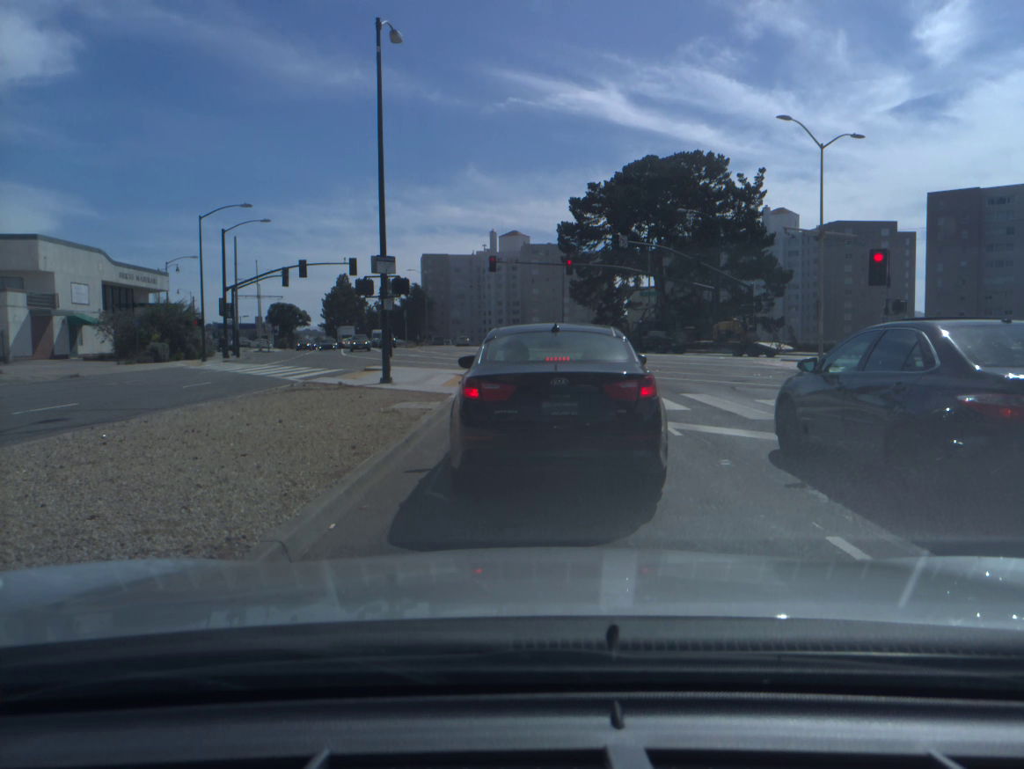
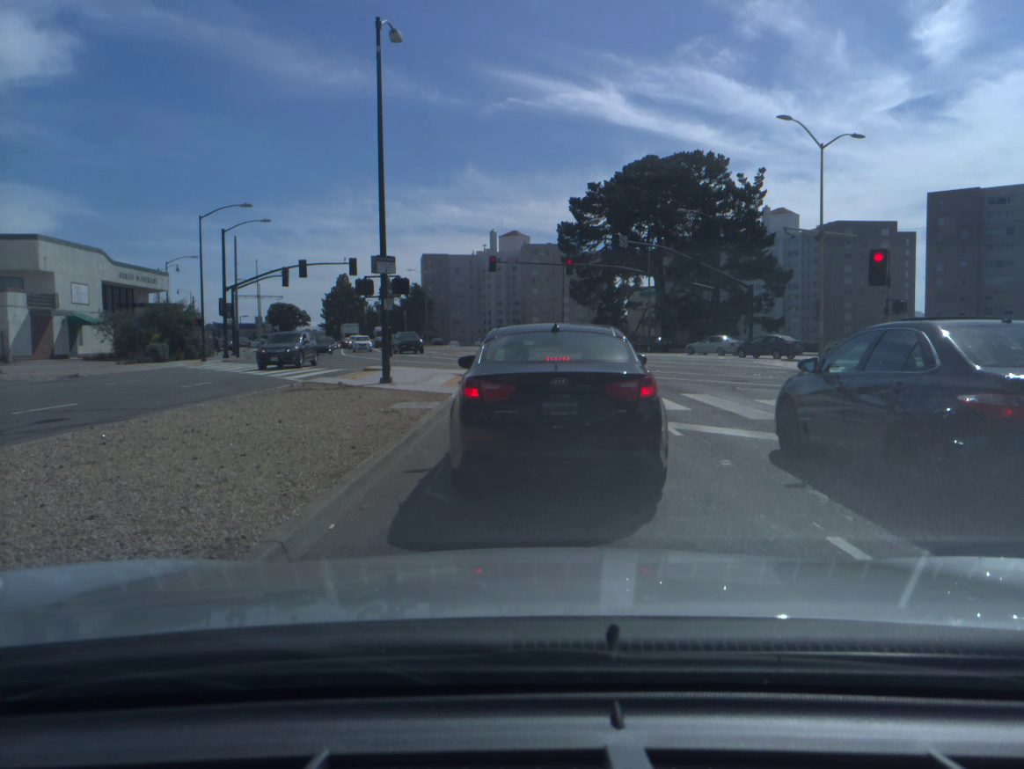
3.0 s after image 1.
(0.0, 0.0) m; 0°
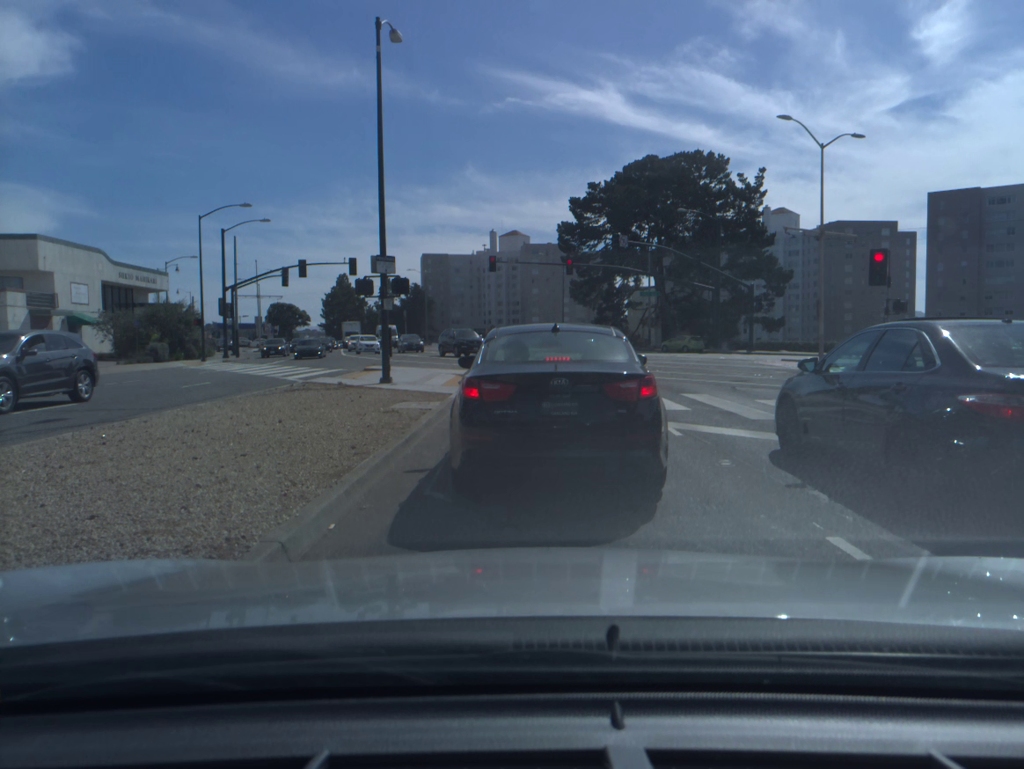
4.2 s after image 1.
(0.0, 0.0) m; 0°
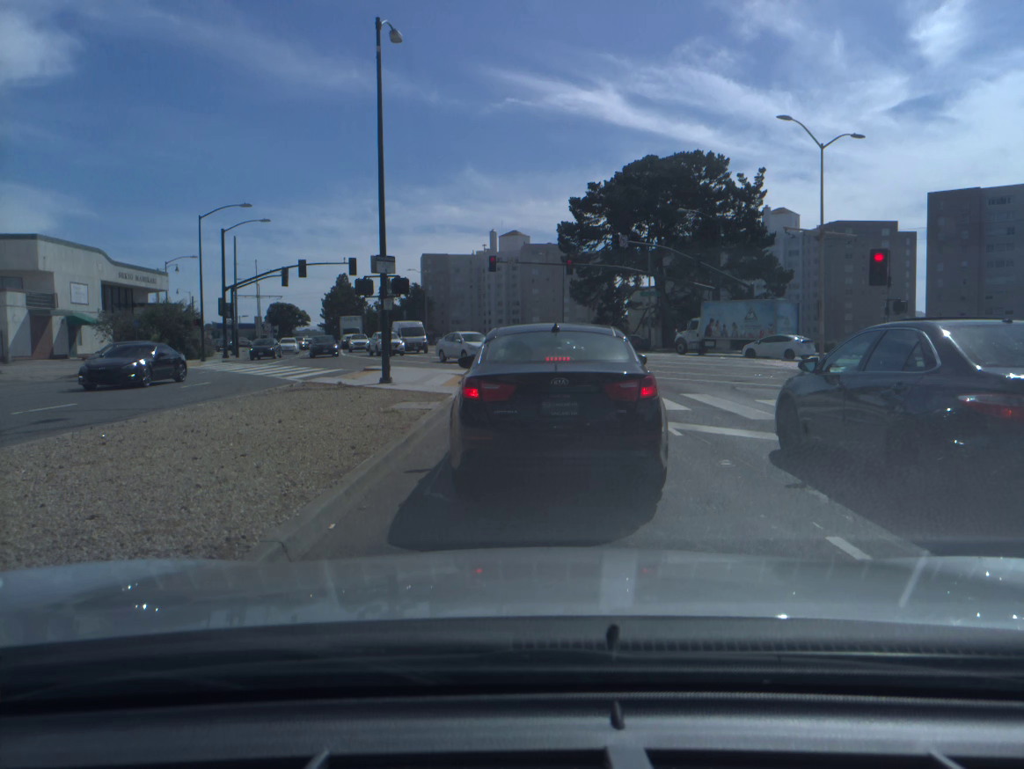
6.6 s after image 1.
(0.0, 0.0) m; 0°
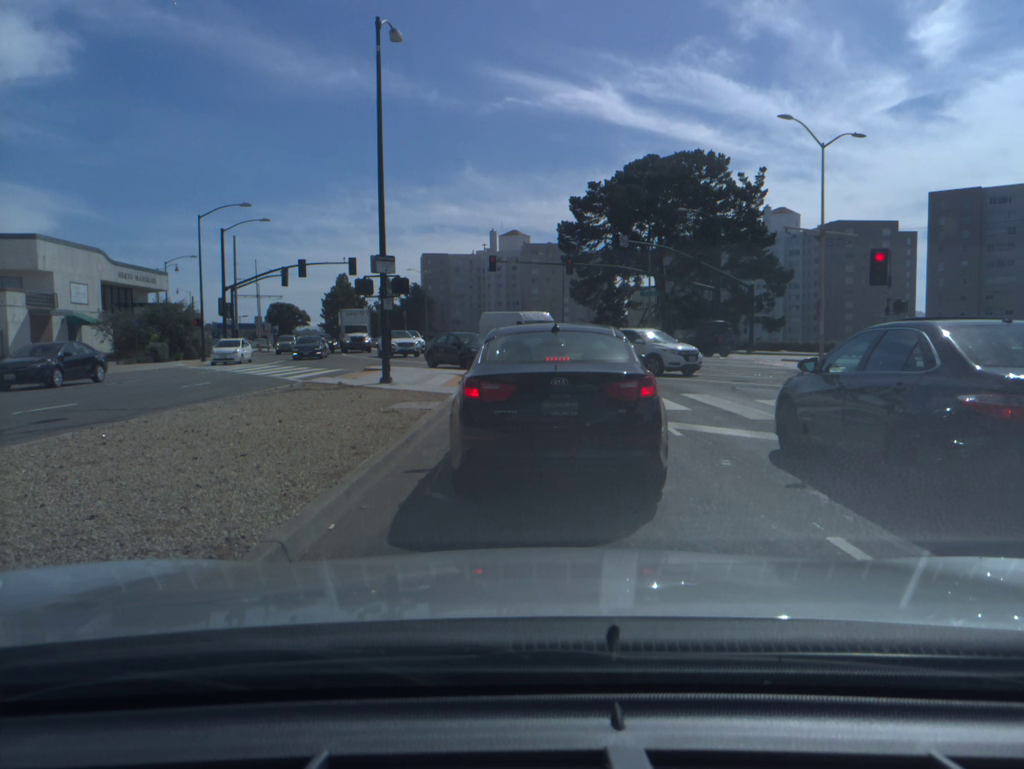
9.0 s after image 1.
(0.0, 0.0) m; 0°
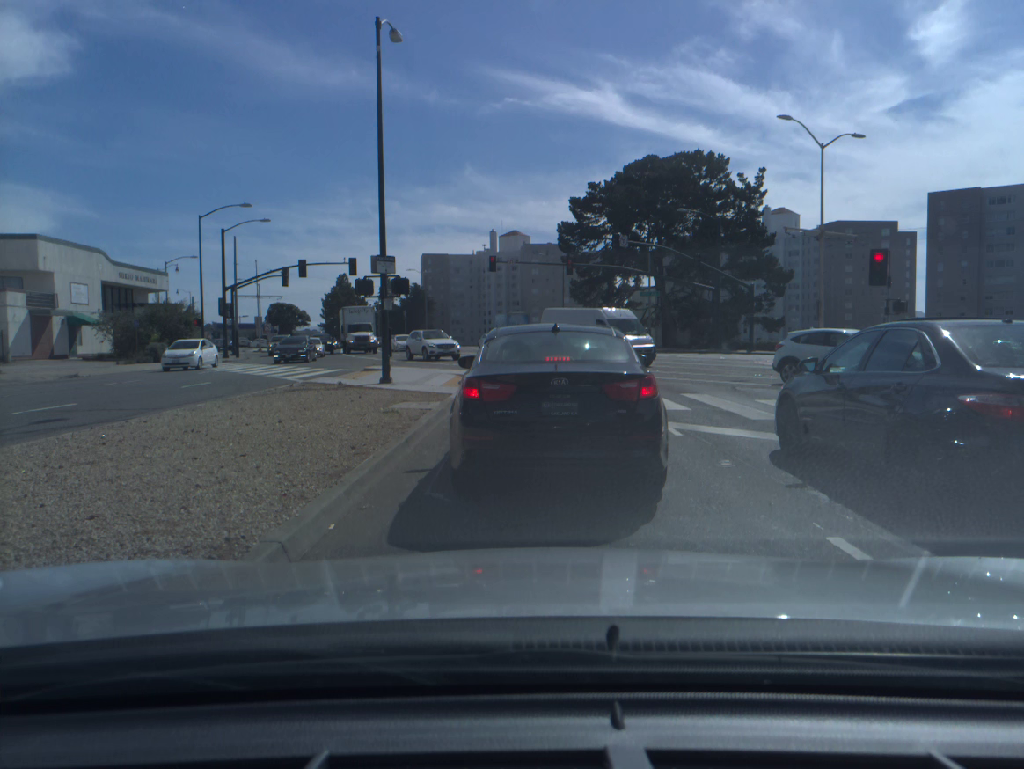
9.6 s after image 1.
(0.0, 0.0) m; 0°
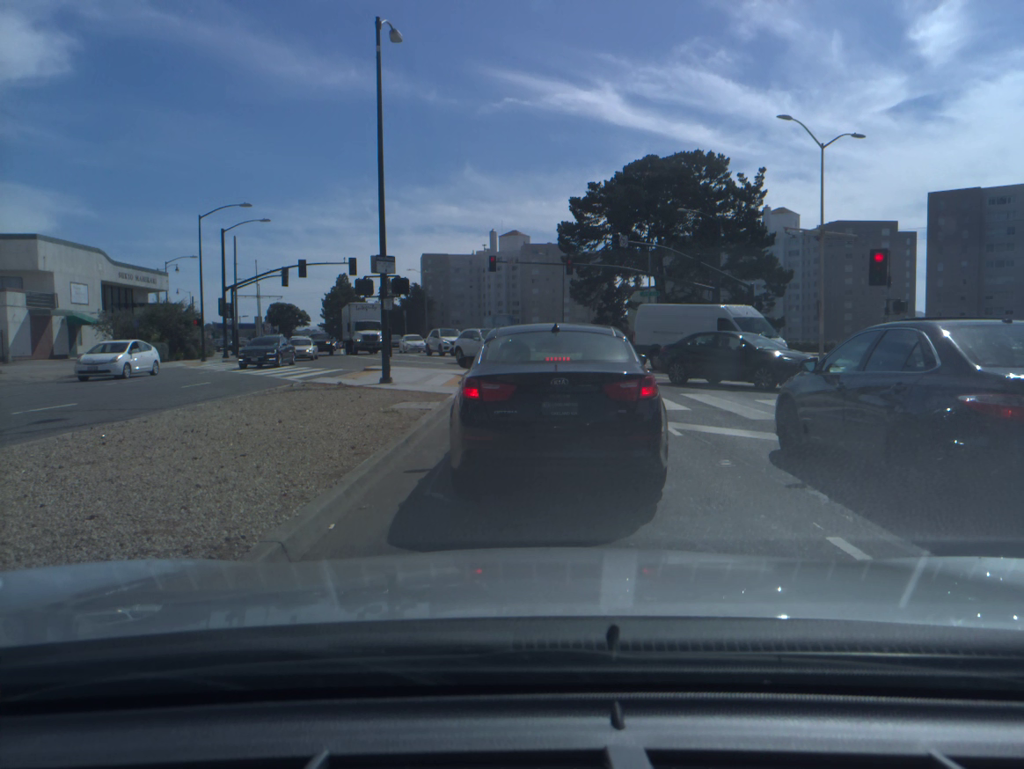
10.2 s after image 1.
(0.0, 0.0) m; 0°
